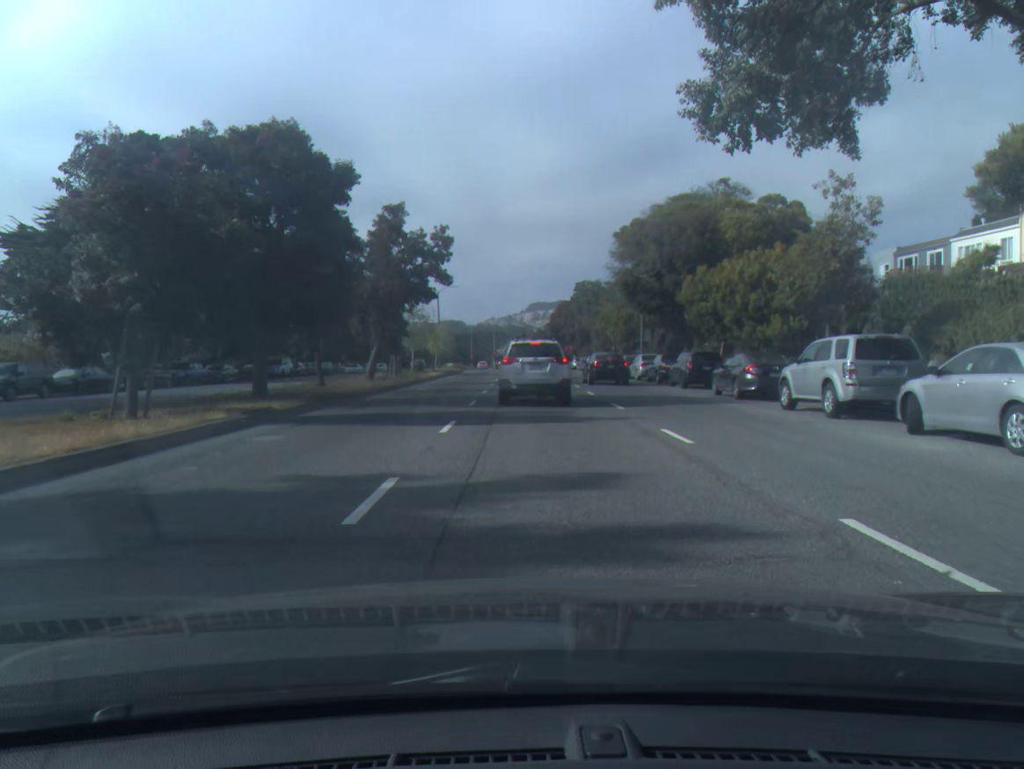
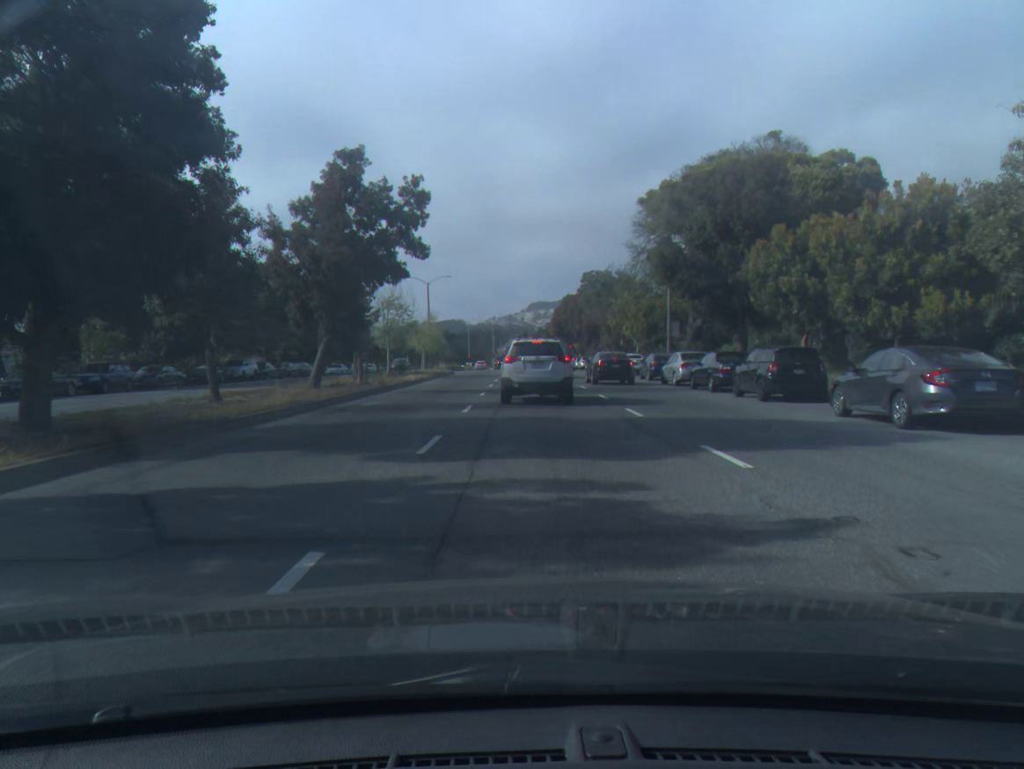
(0.0, +10.2) m; 0°
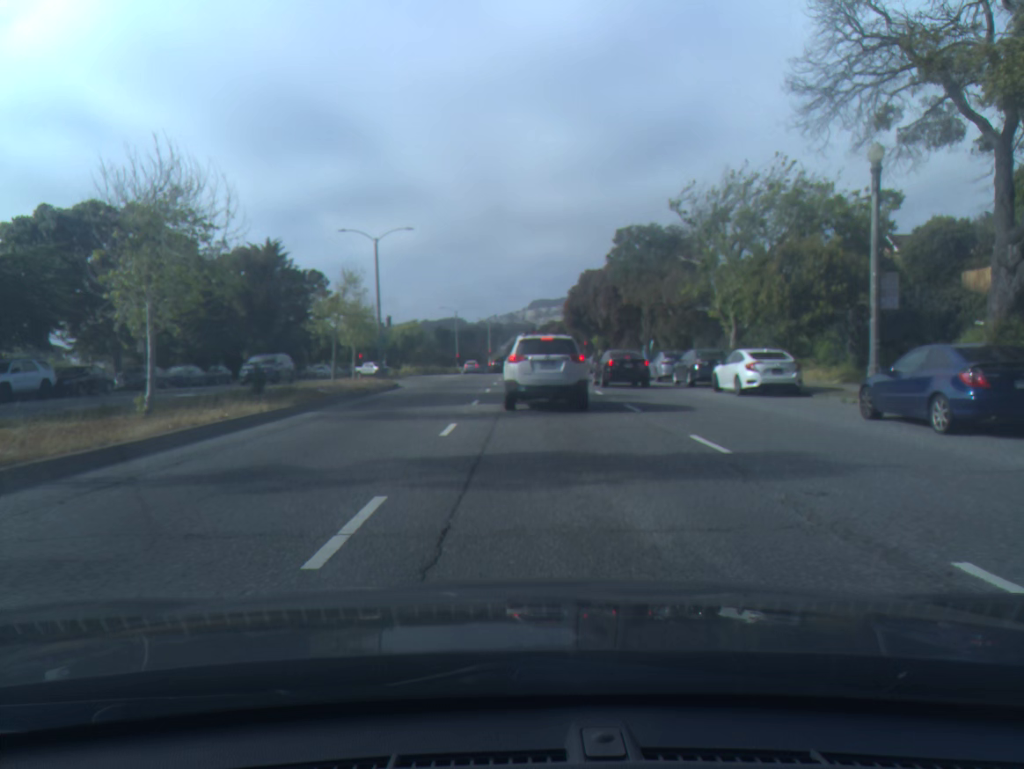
(0.0, +27.5) m; 0°
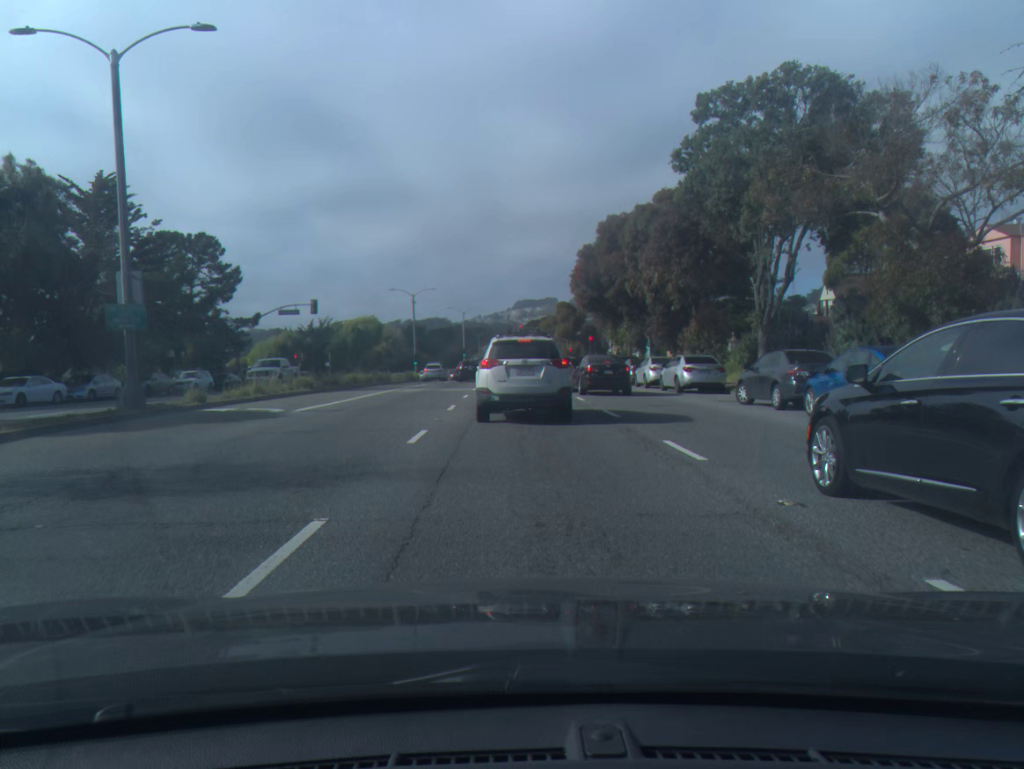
(+0.4, +30.4) m; +1°
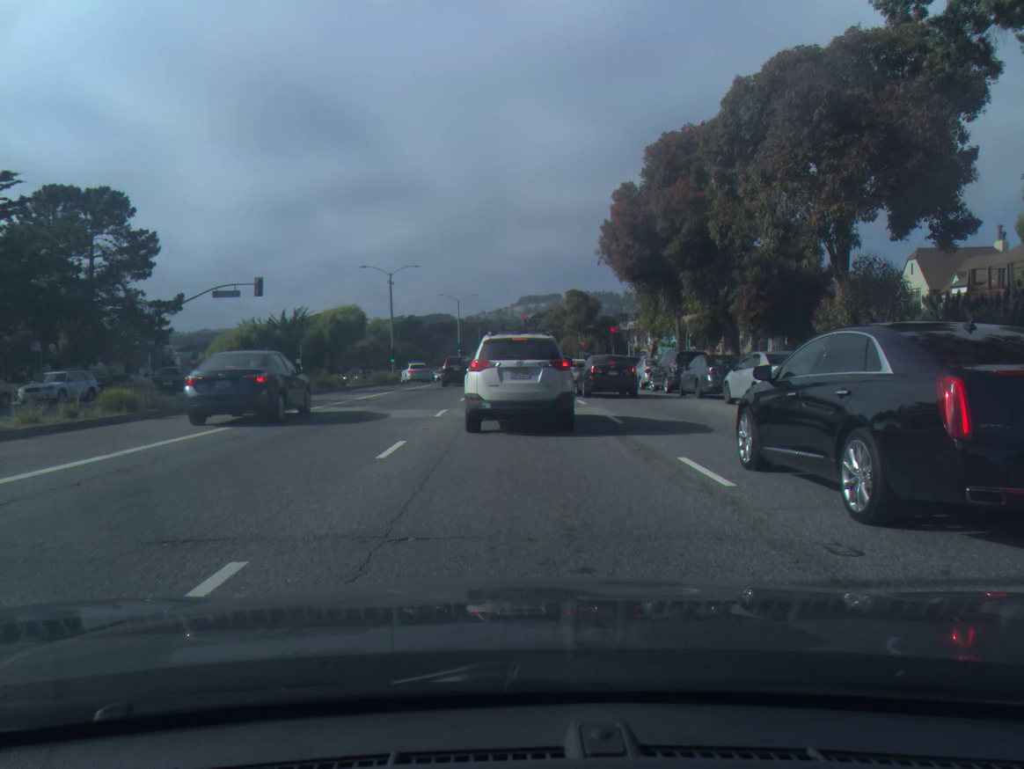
(-0.1, +16.2) m; -1°
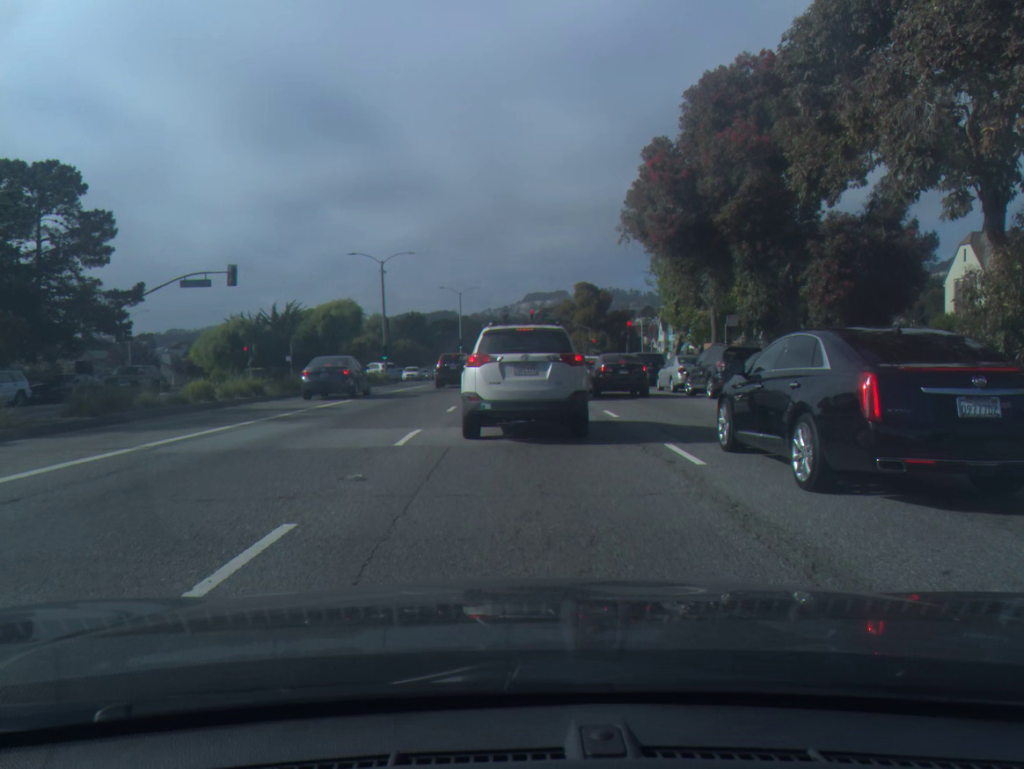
(0.0, +6.1) m; 0°
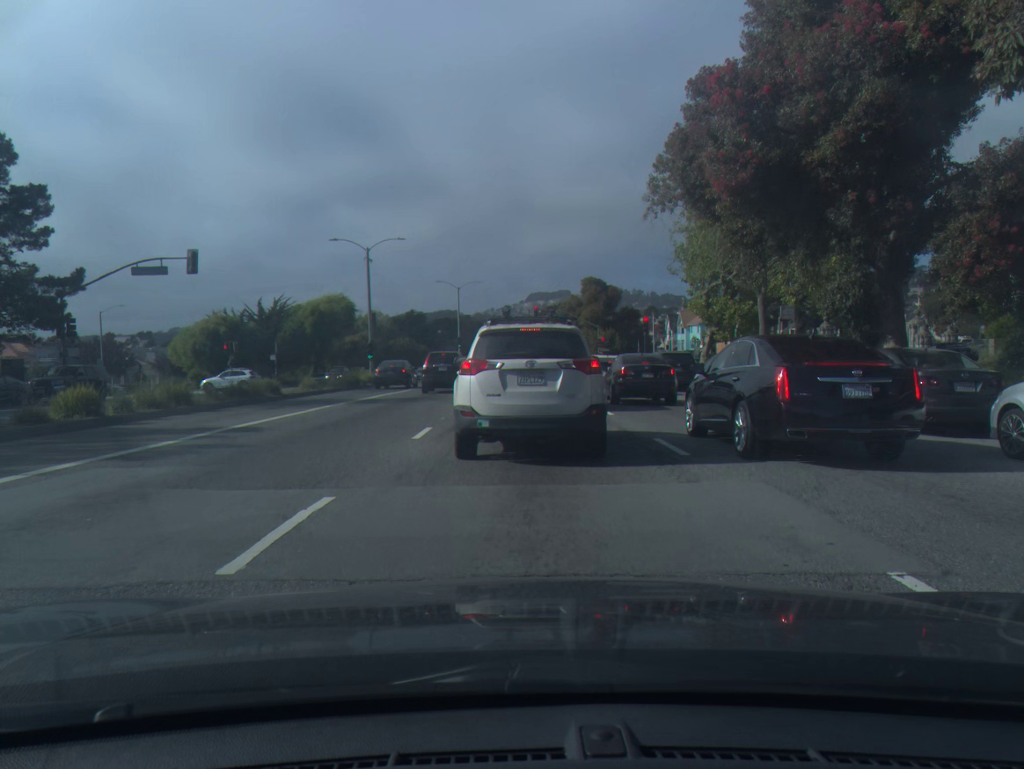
(0.0, +6.5) m; -1°
